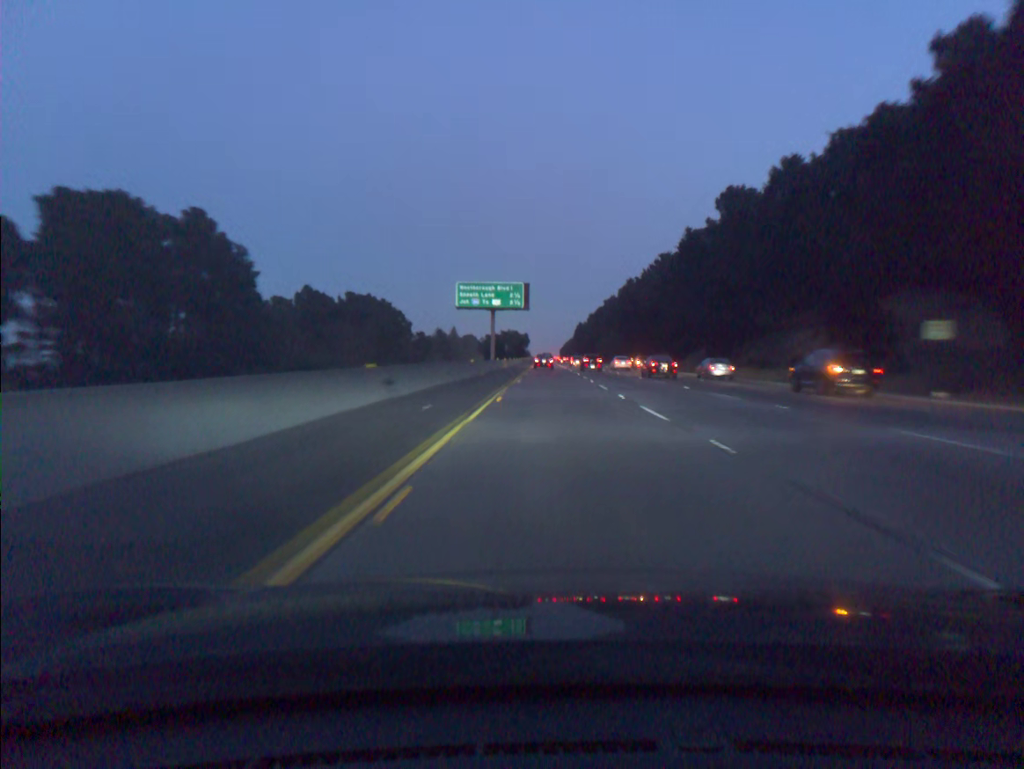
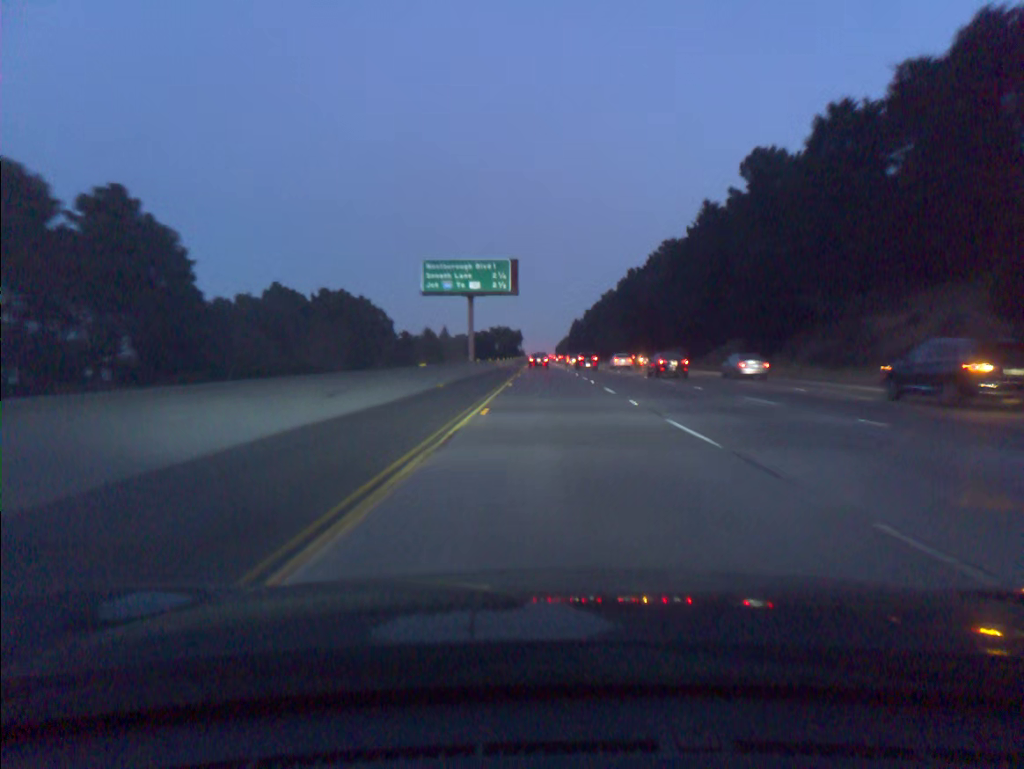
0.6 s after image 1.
(+0.1, +19.2) m; 0°
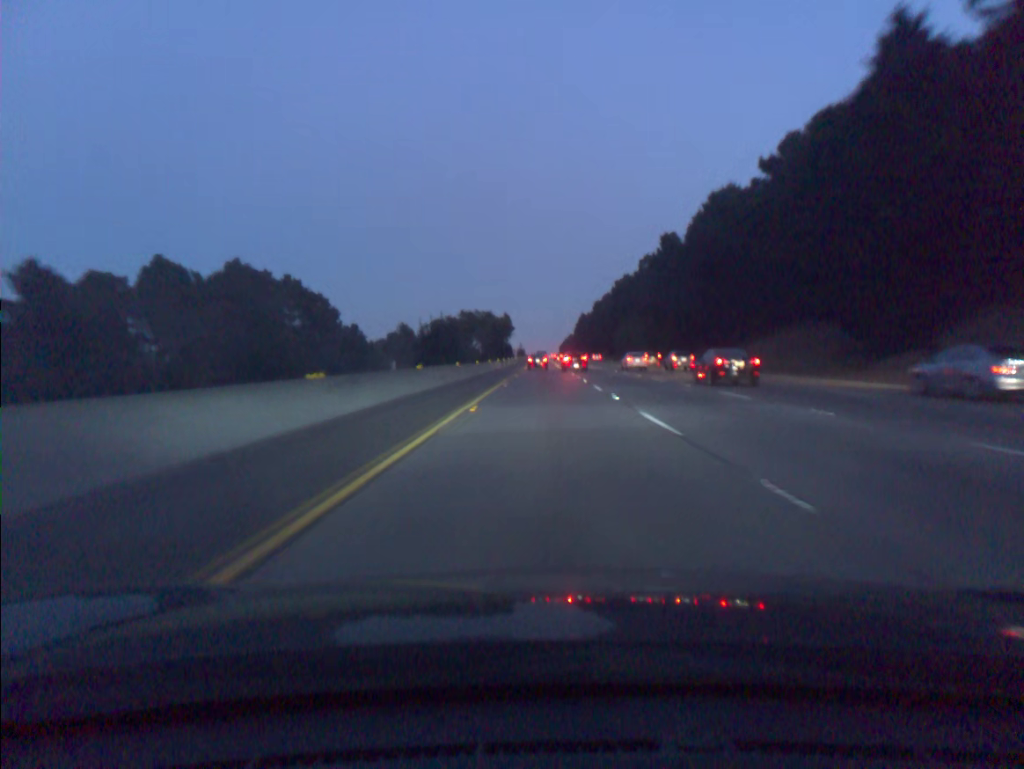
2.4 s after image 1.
(+0.1, +57.3) m; 0°
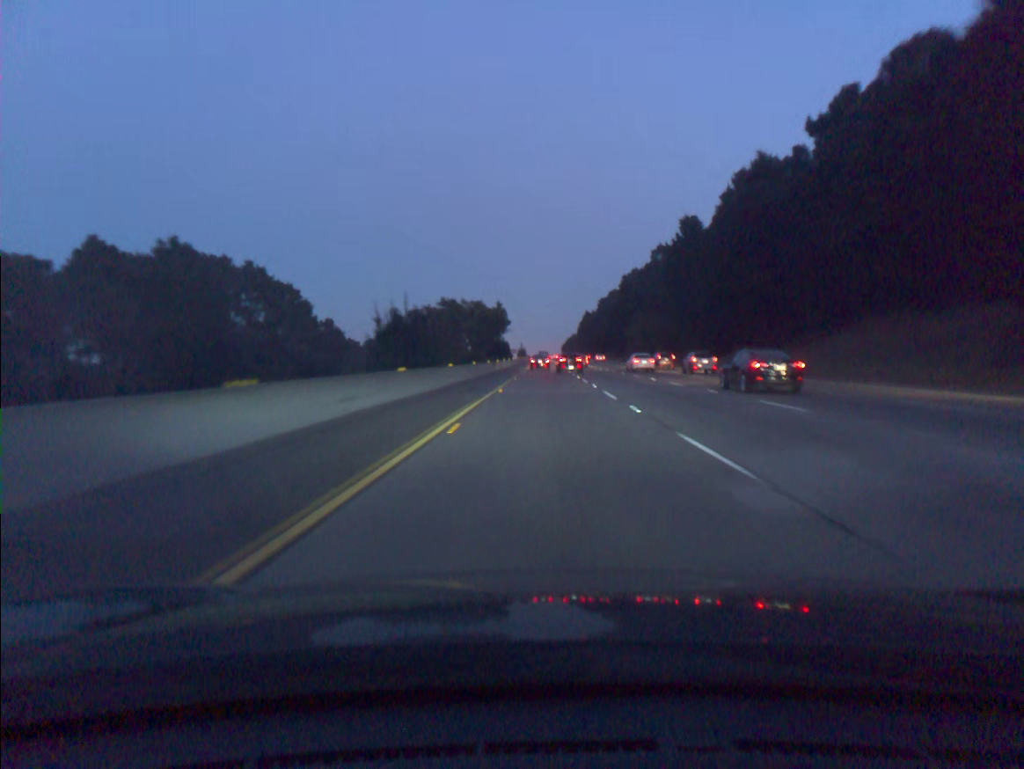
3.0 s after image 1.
(0.0, +19.0) m; 0°
